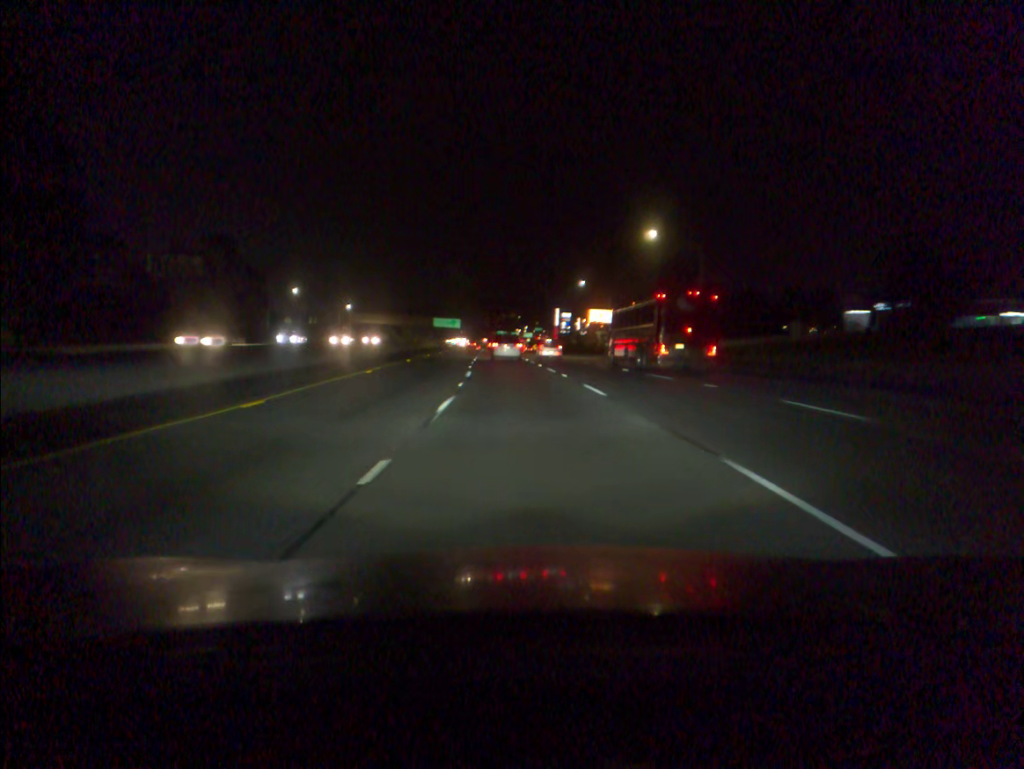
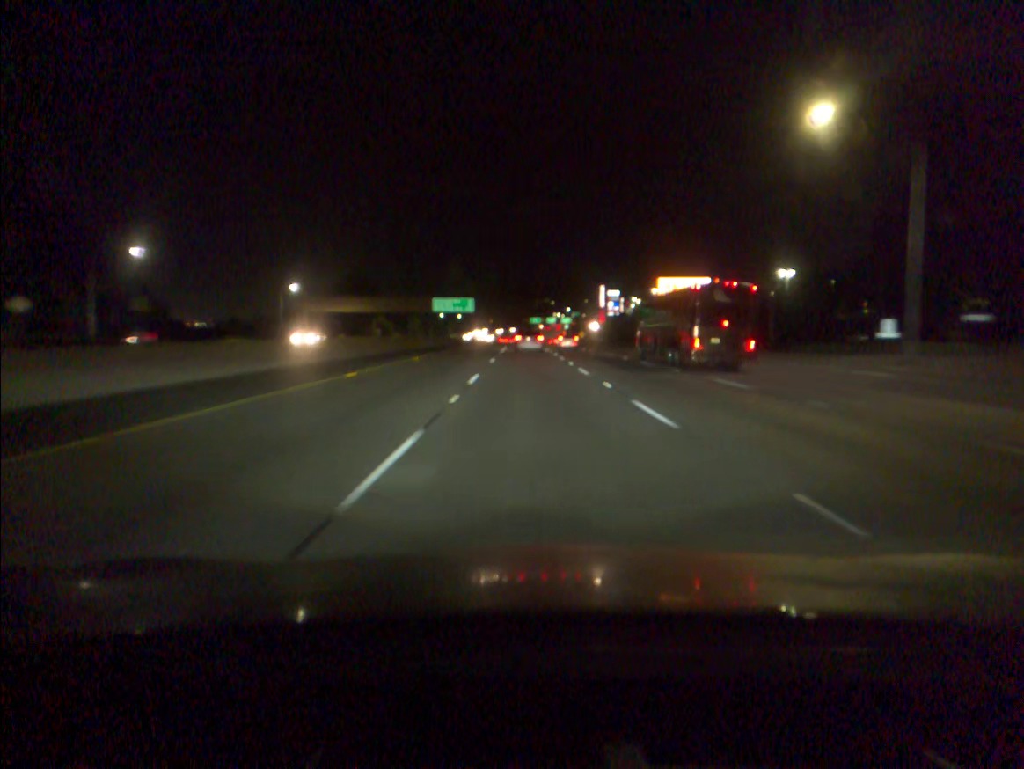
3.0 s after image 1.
(-2.7, +80.0) m; -2°
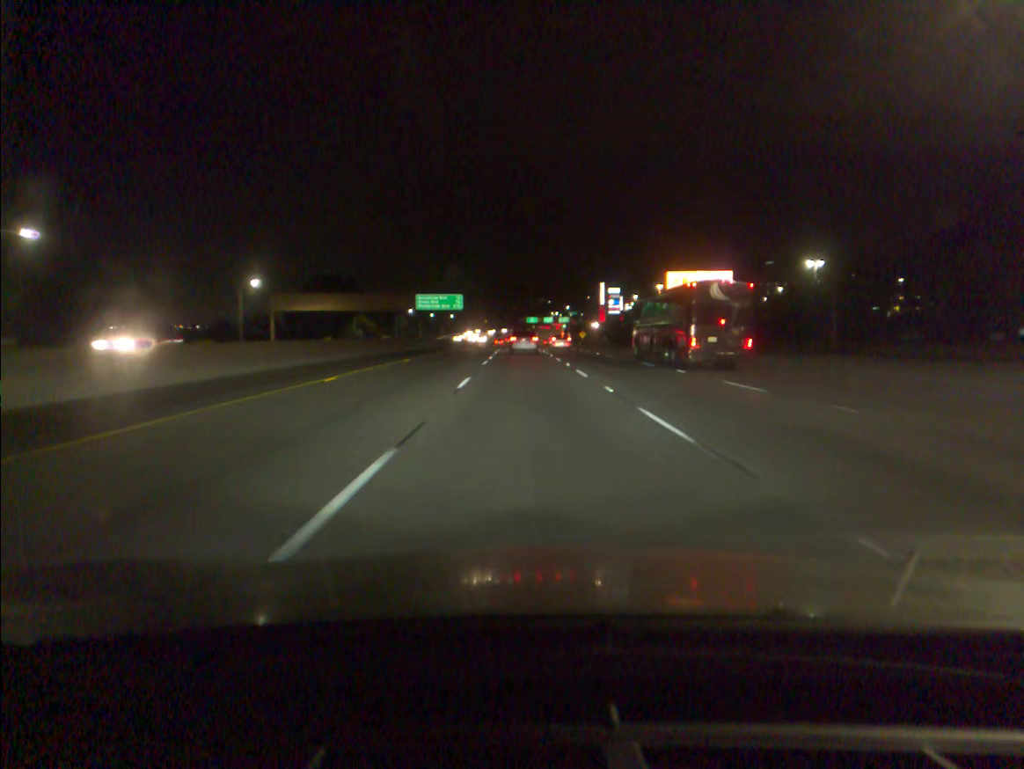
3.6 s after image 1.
(0.0, +16.2) m; 0°
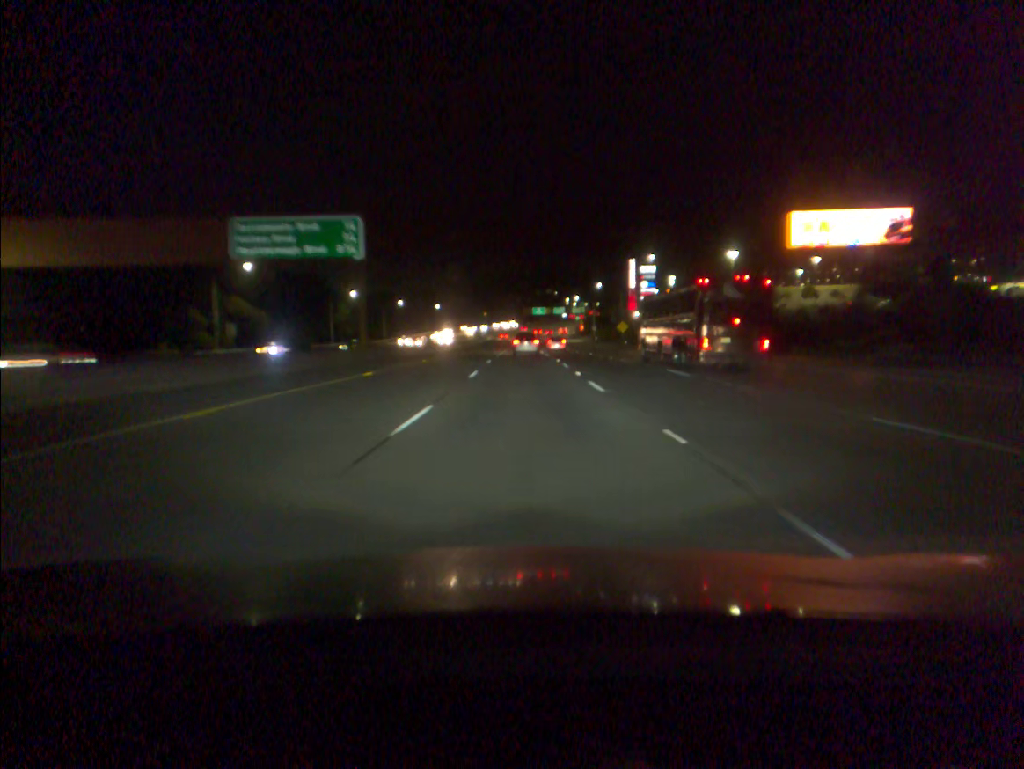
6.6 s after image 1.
(-0.3, +81.5) m; 0°
